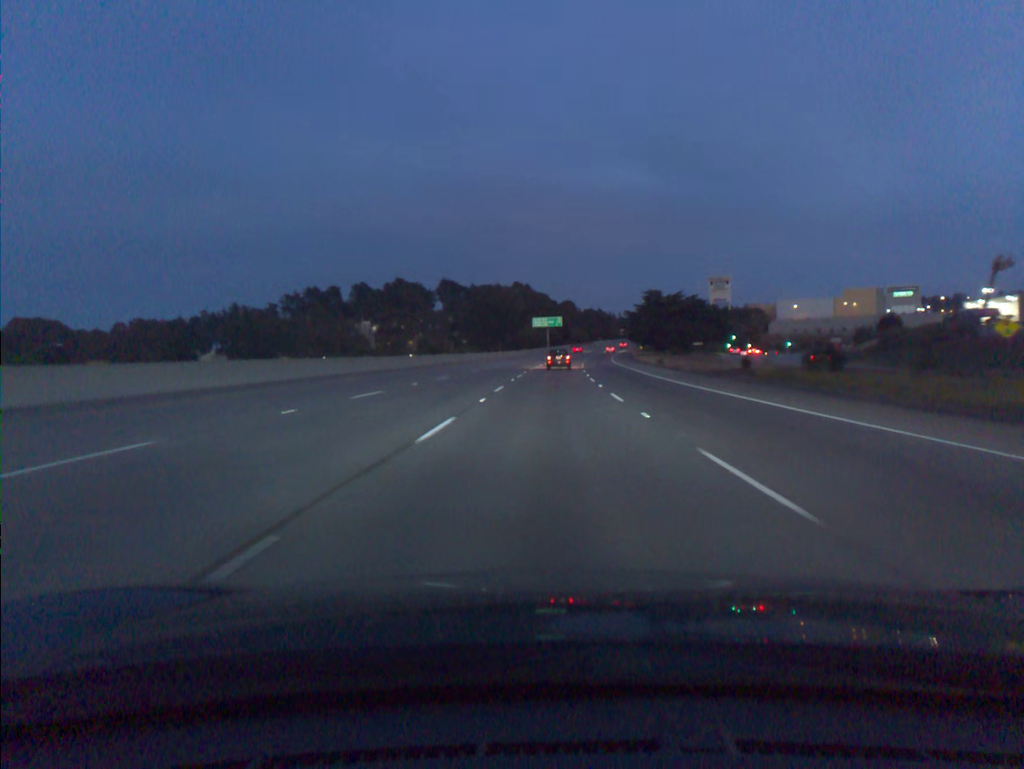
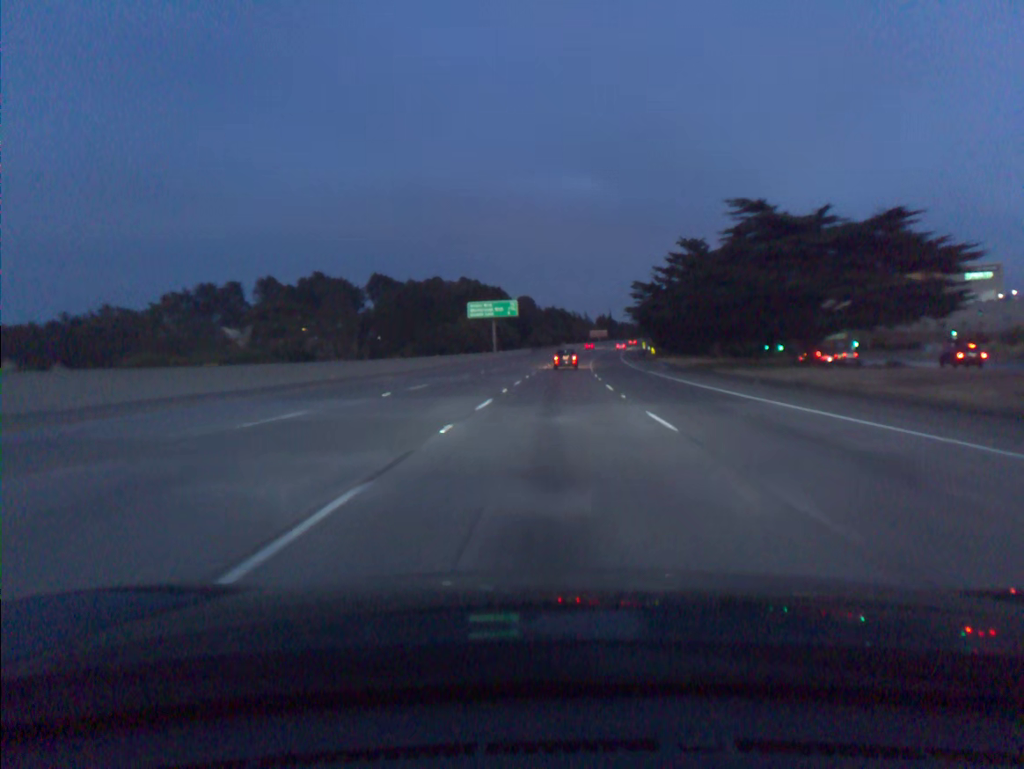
(+2.1, +81.0) m; +3°
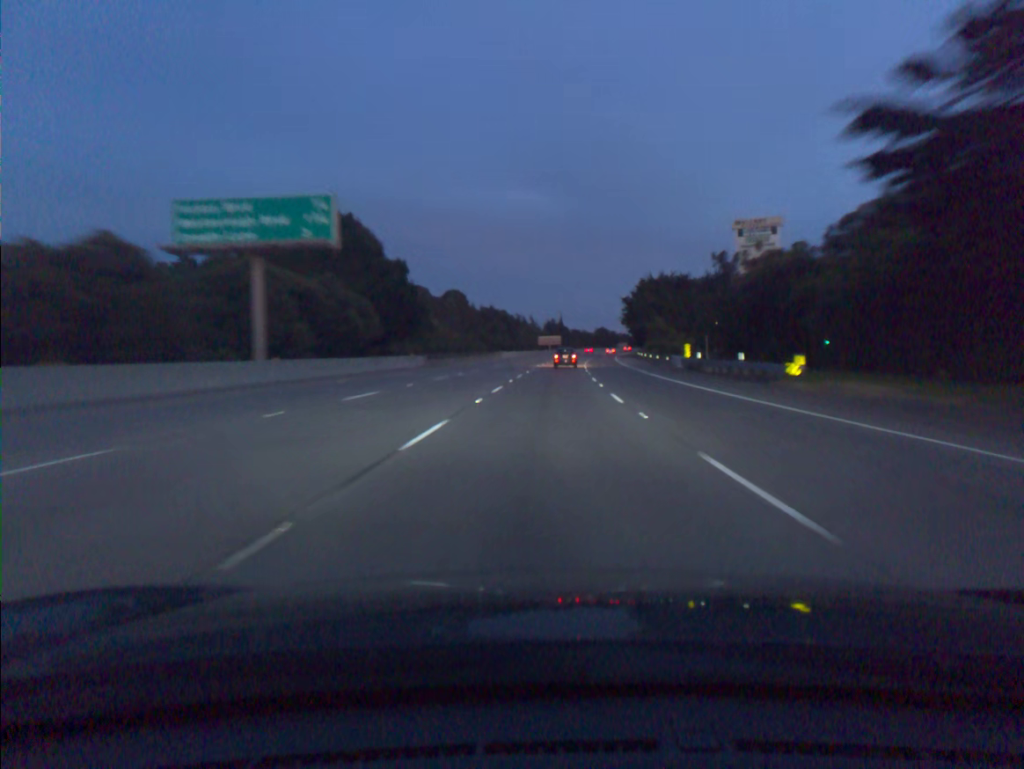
(+3.0, +80.4) m; +4°
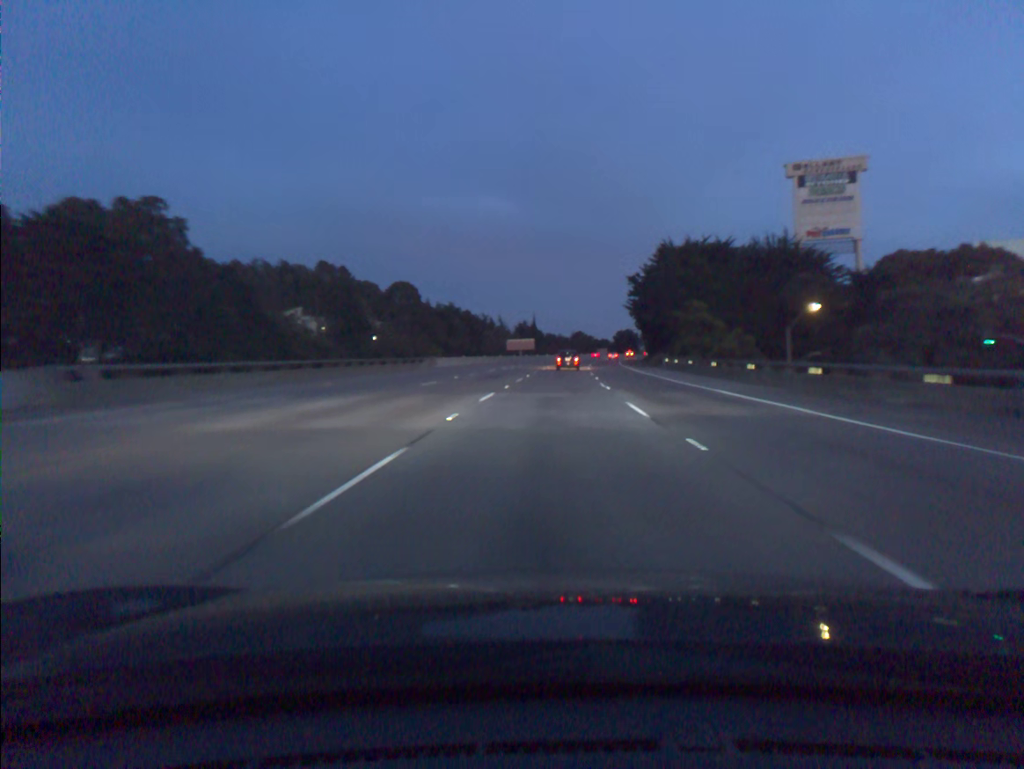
(+0.9, +48.1) m; +2°
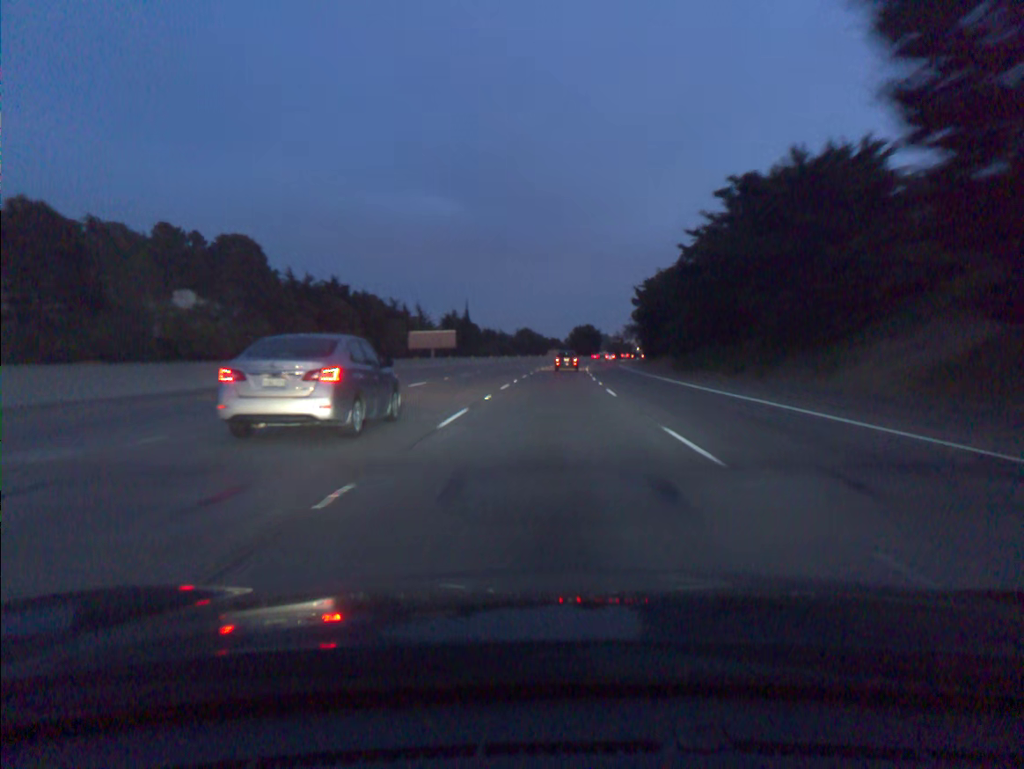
(+2.8, +80.2) m; +4°
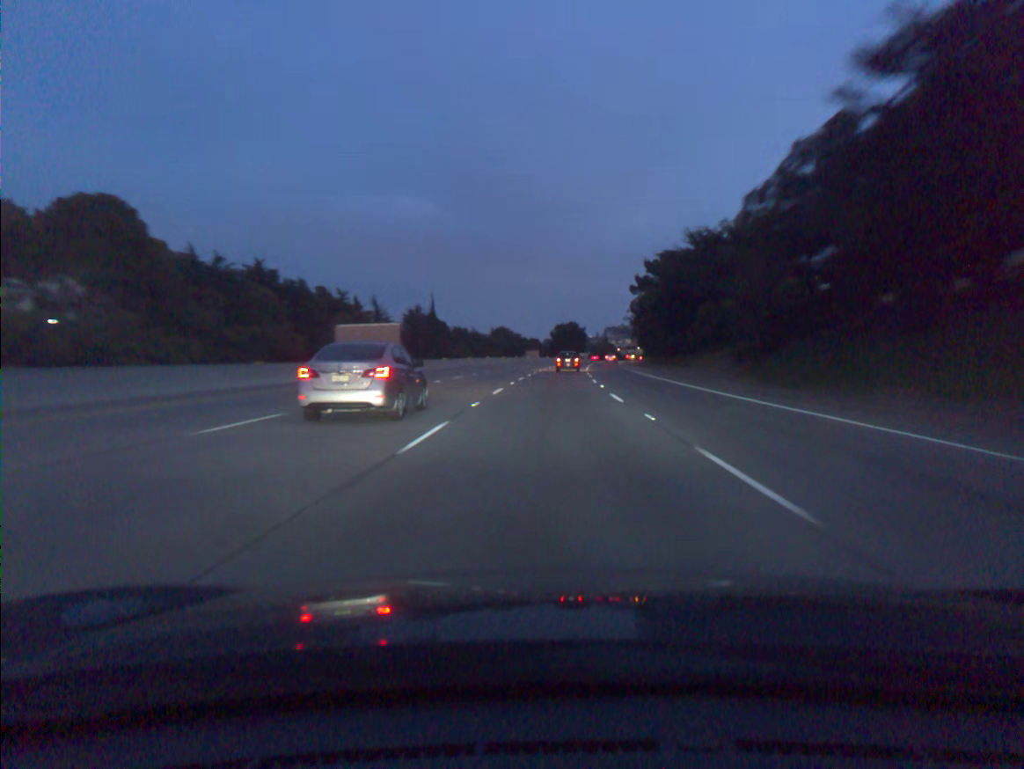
(+0.5, +32.1) m; +2°
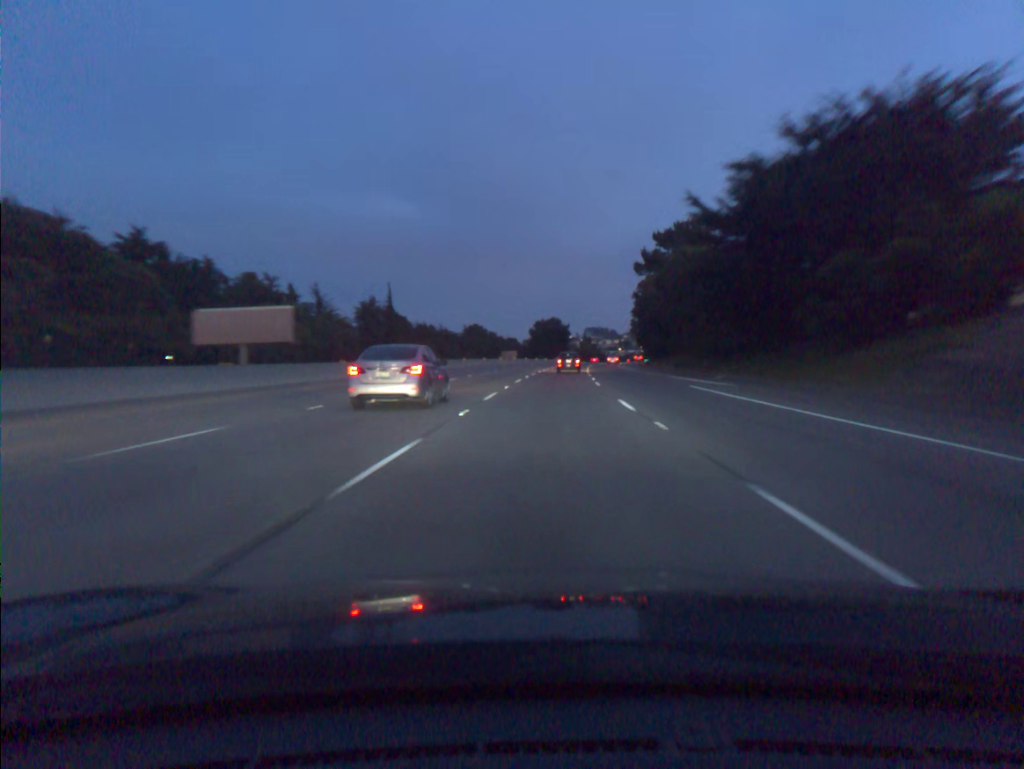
(+0.4, +32.1) m; +1°
